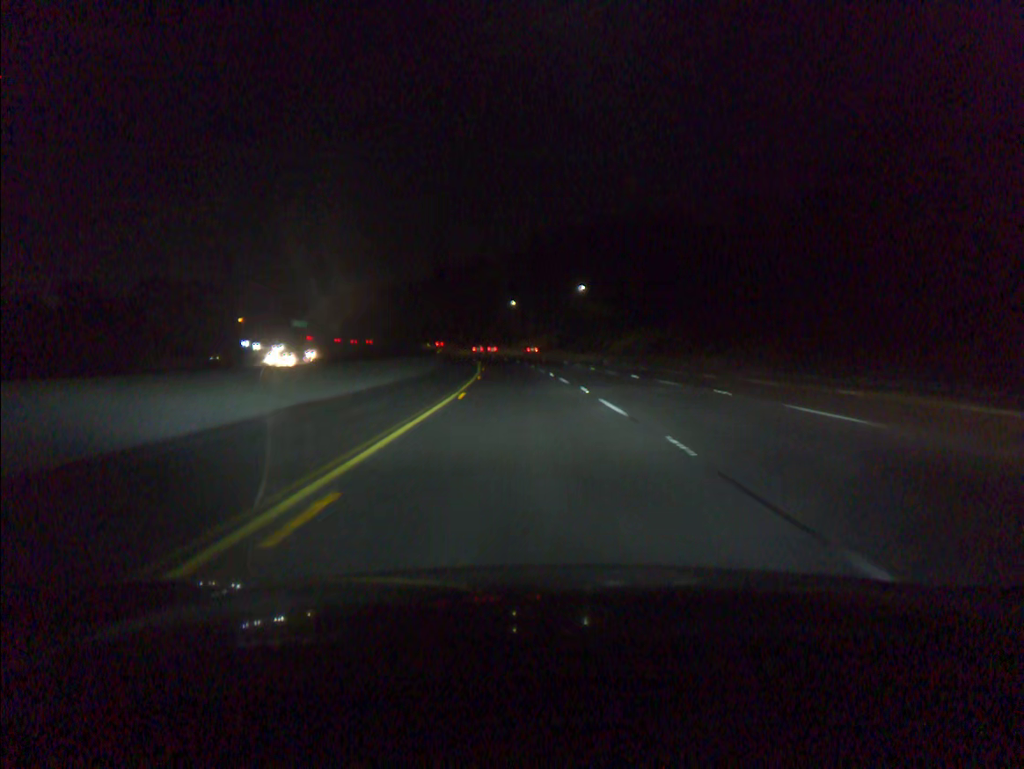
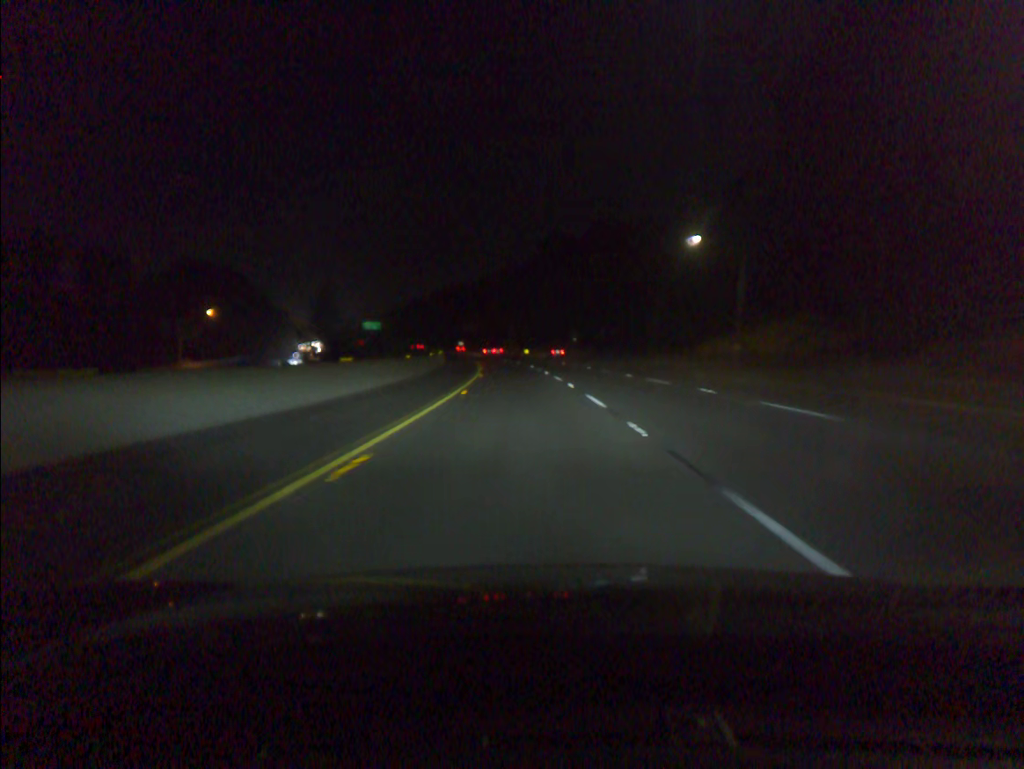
(-8.0, +99.2) m; -9°
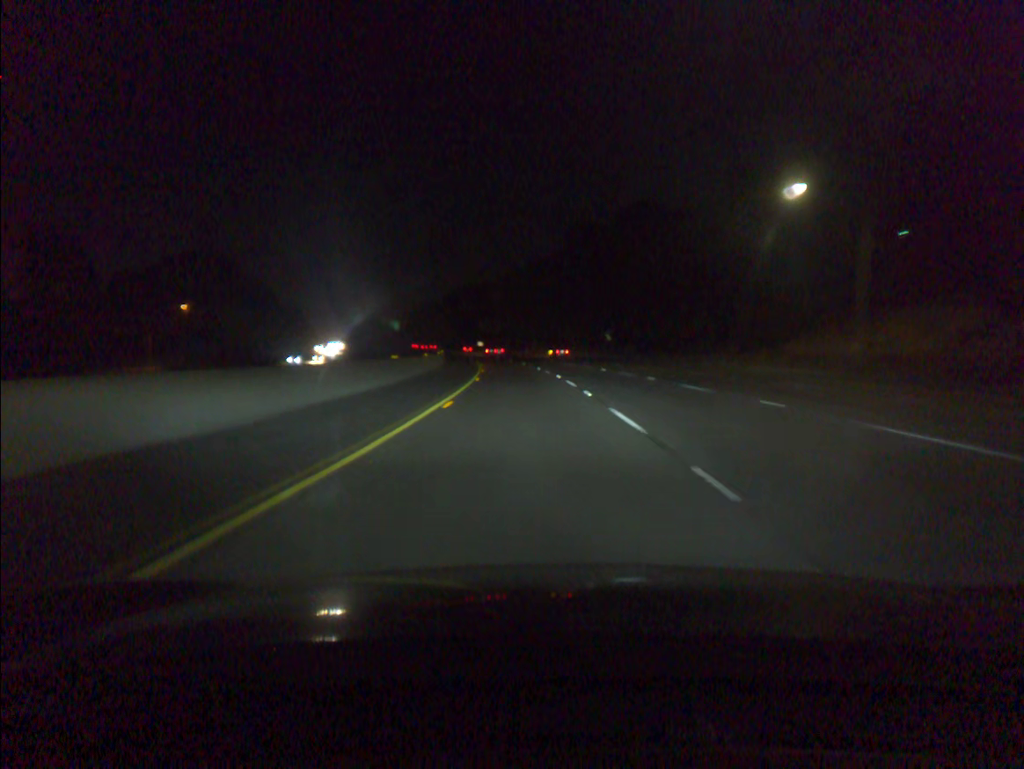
(-0.3, +20.0) m; -2°
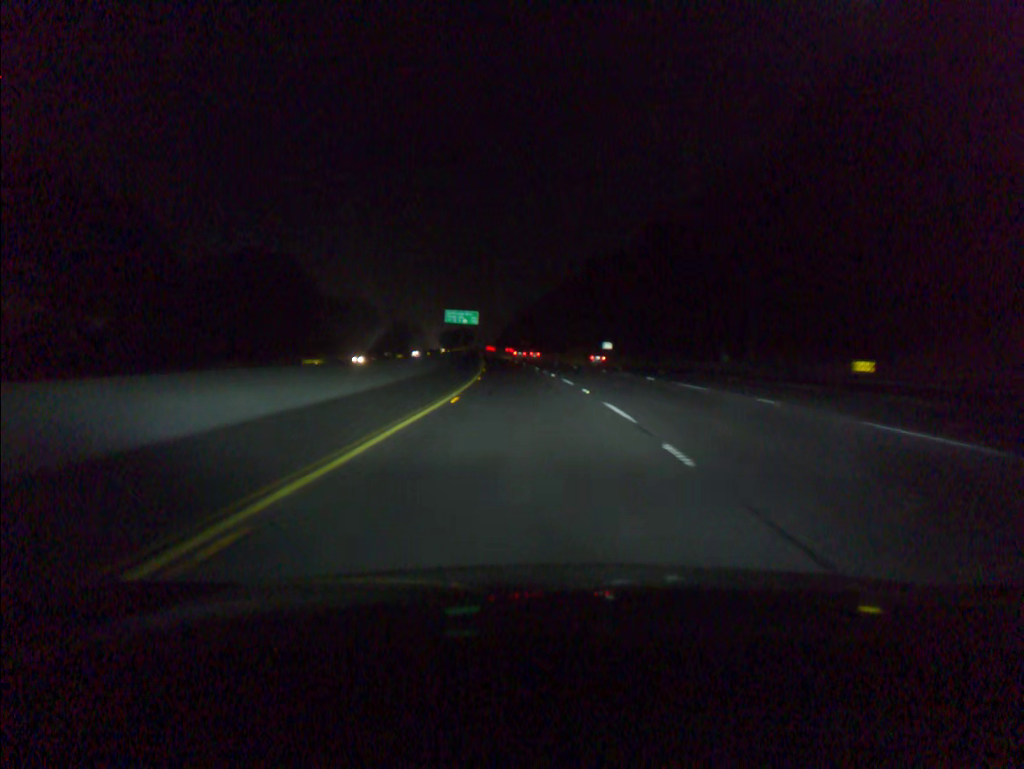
(-7.7, +100.0) m; -9°
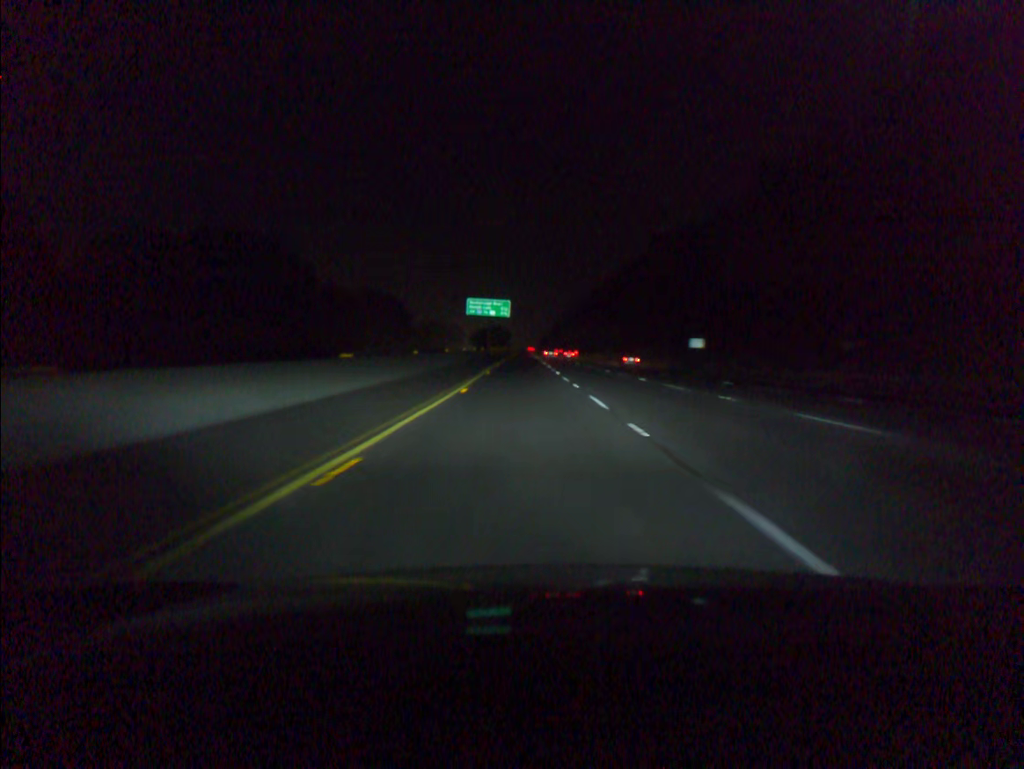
(-1.2, +40.3) m; -3°
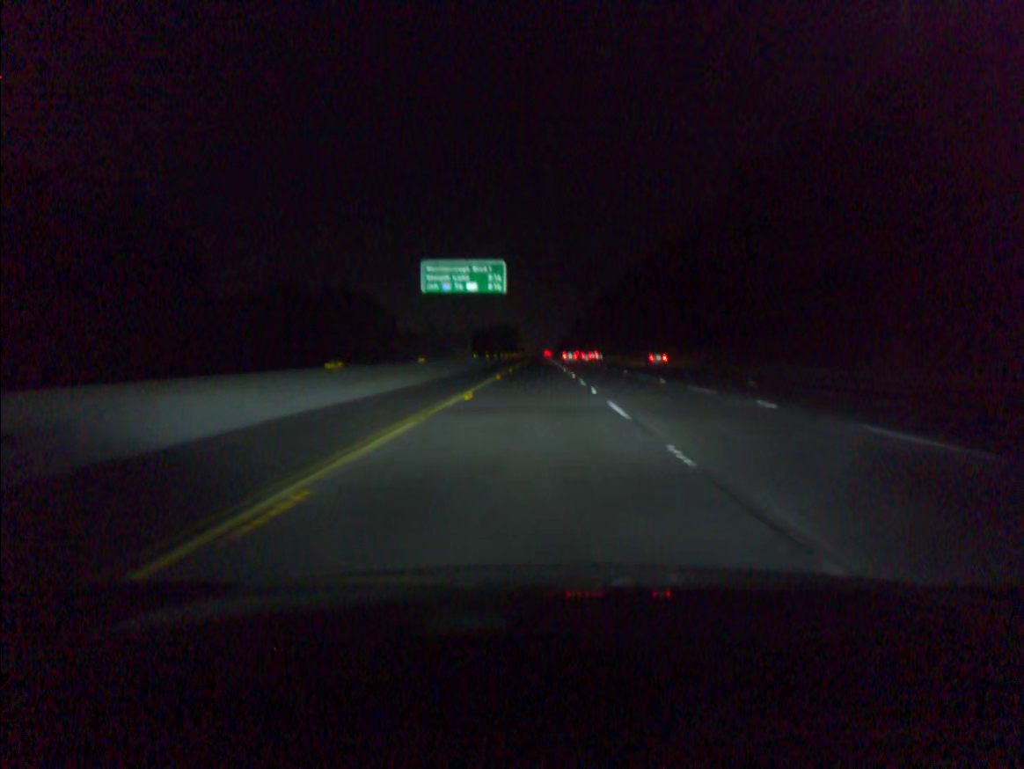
(-1.3, +60.5) m; -1°
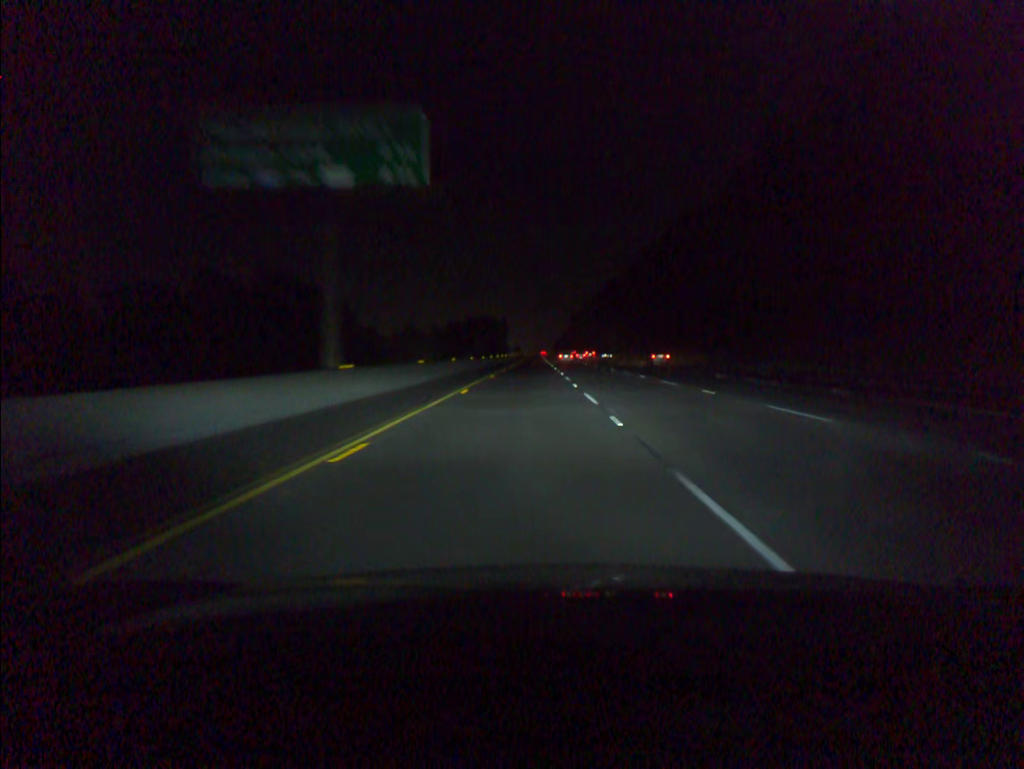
(+0.2, +40.4) m; 0°
